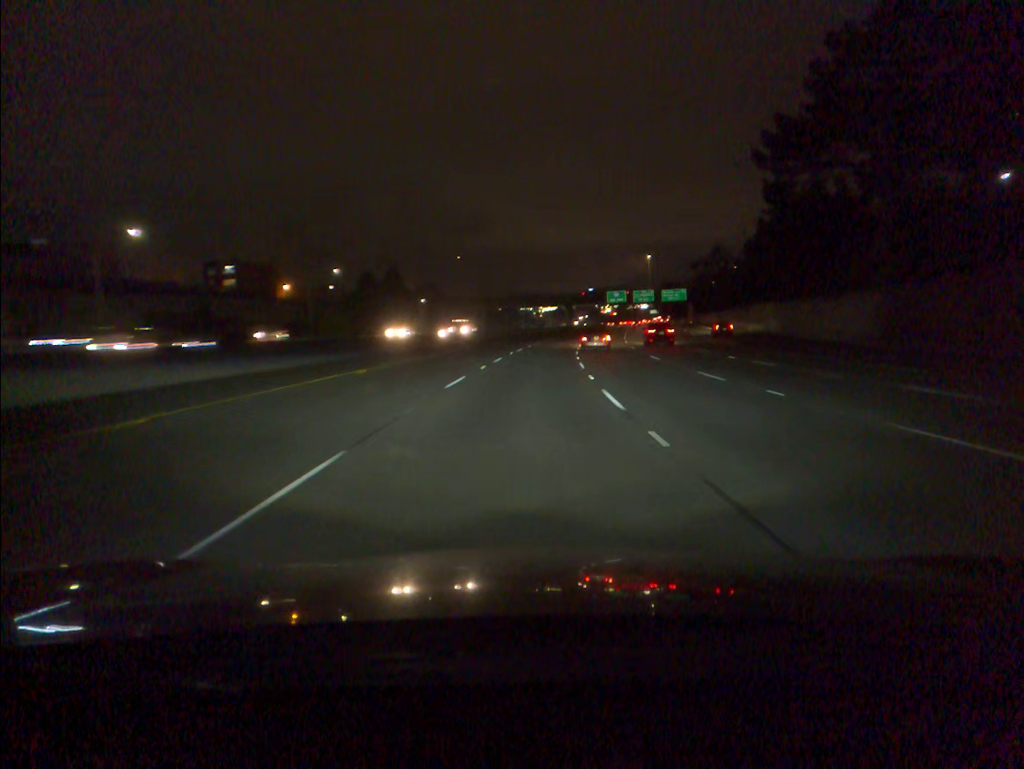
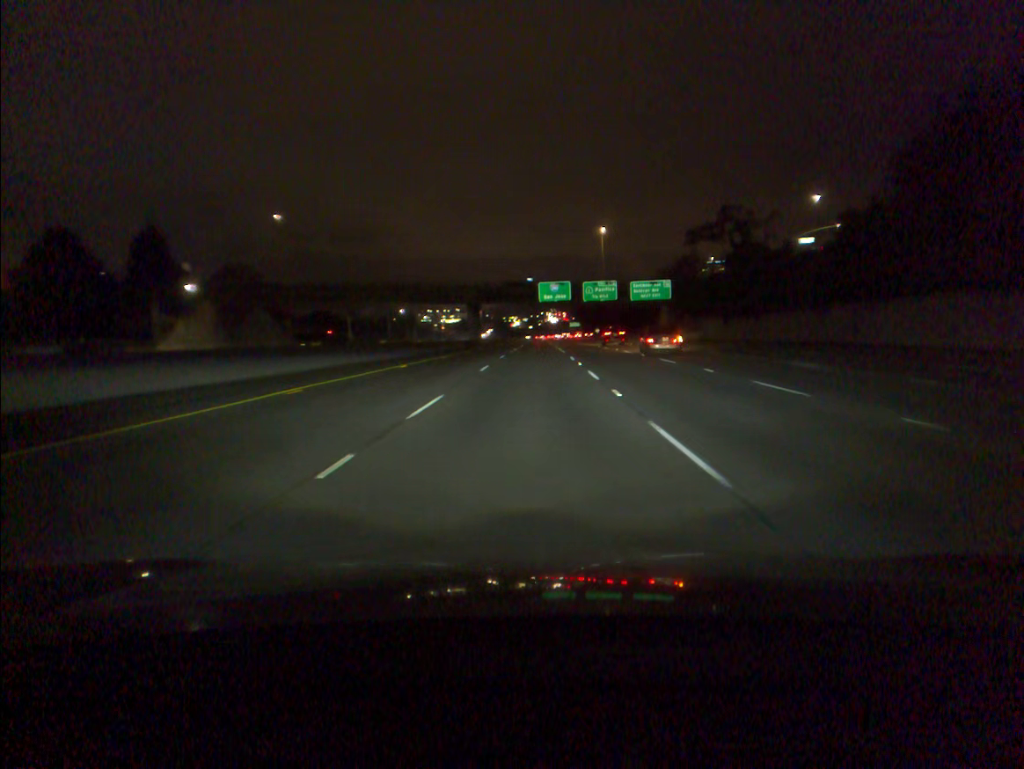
(+4.6, +79.6) m; +7°
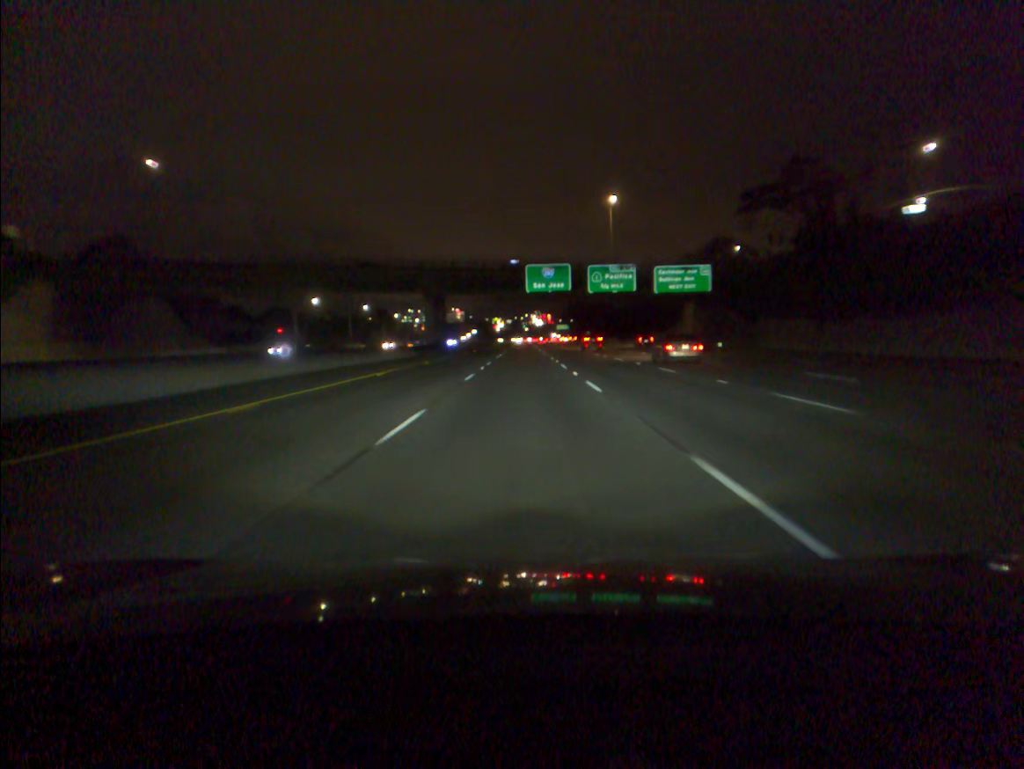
(+0.5, +32.0) m; +1°
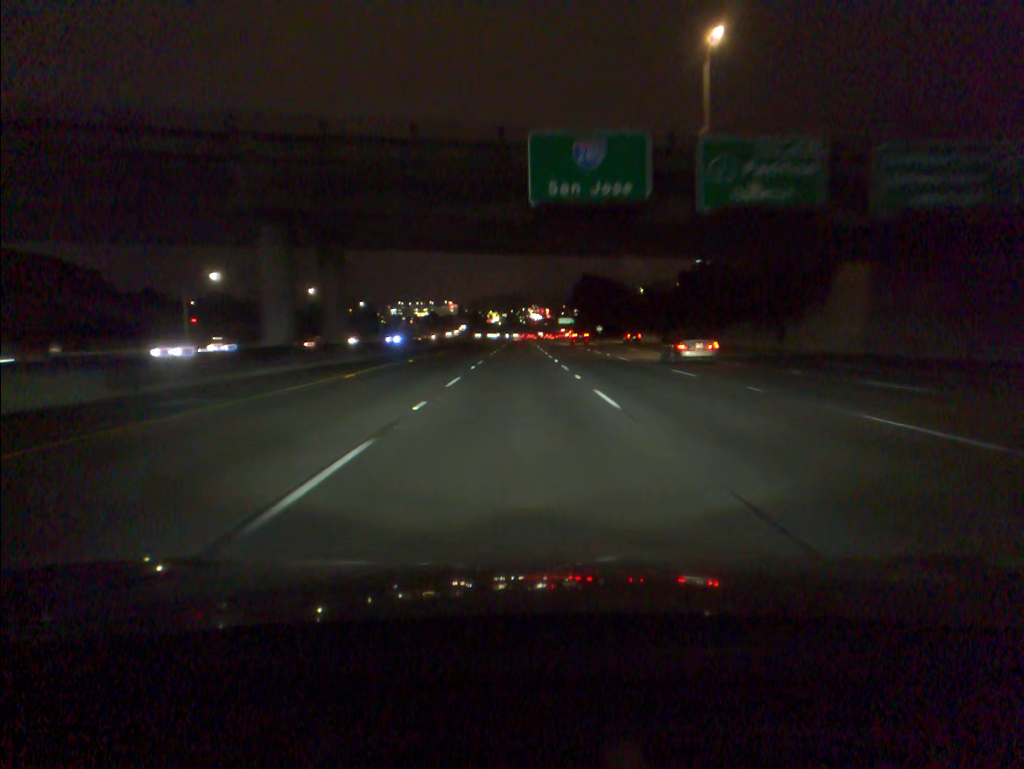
(+0.2, +48.4) m; 0°
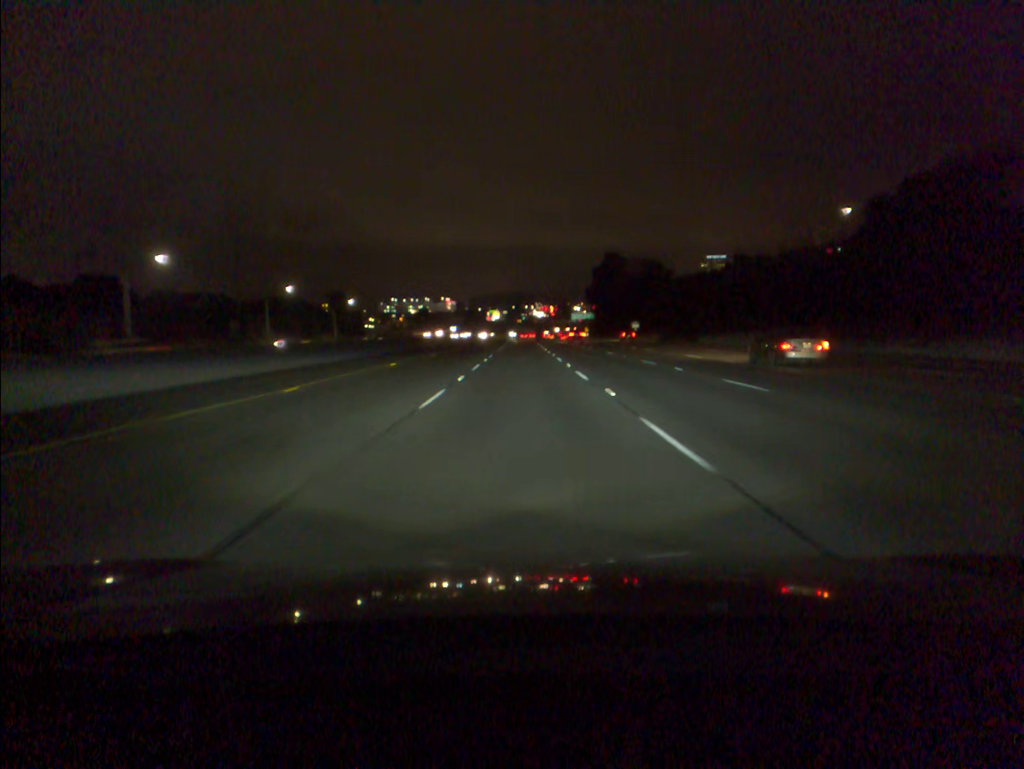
(-0.2, +65.0) m; 0°
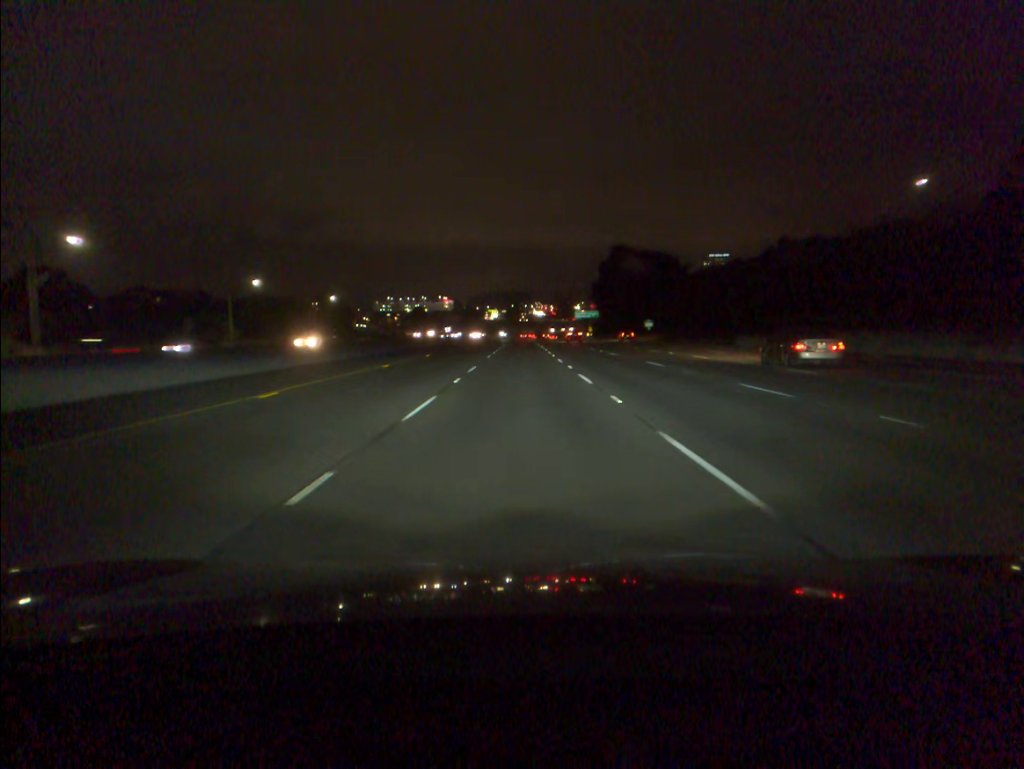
(0.0, +16.2) m; 0°
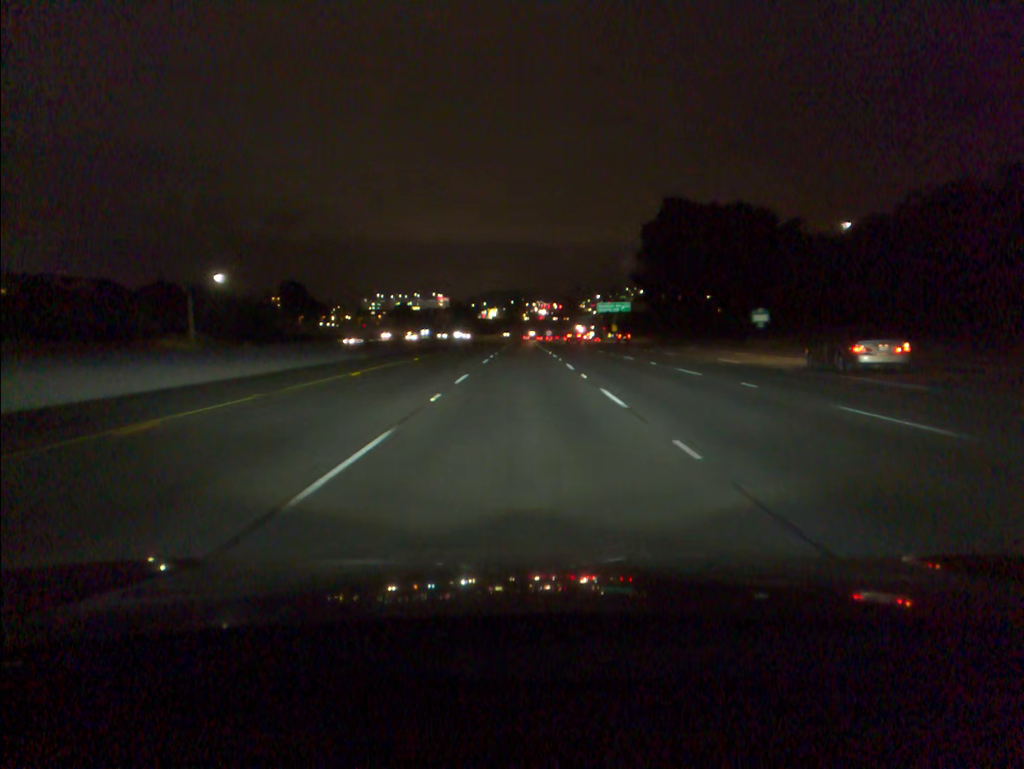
(0.0, +64.5) m; 0°
